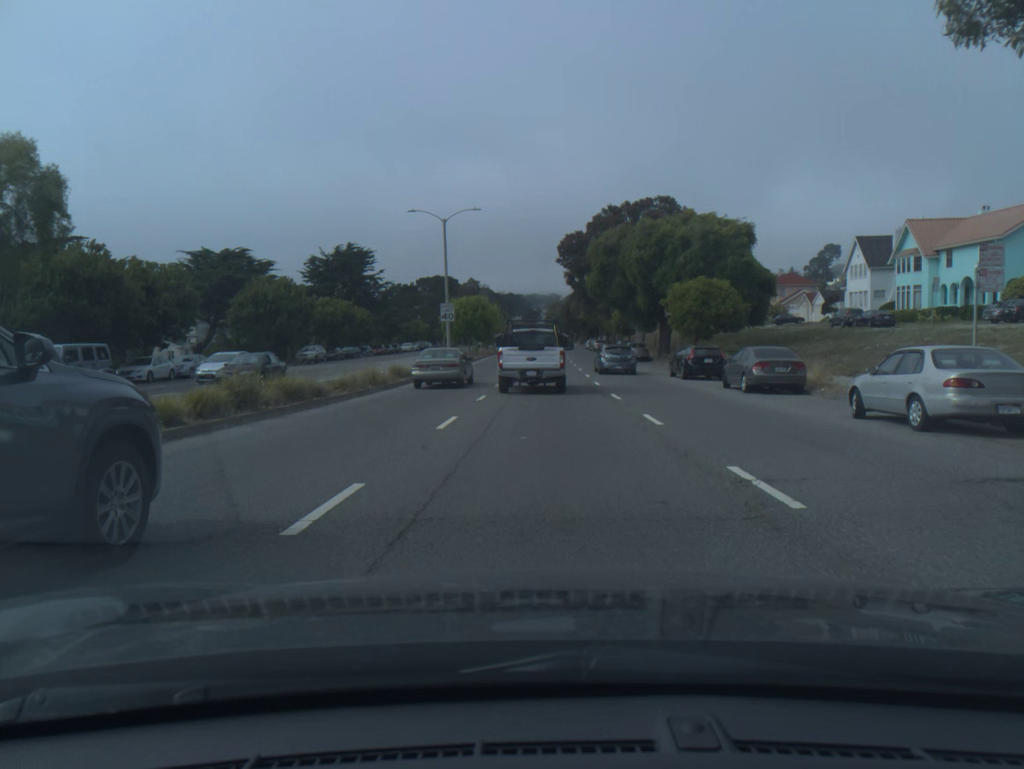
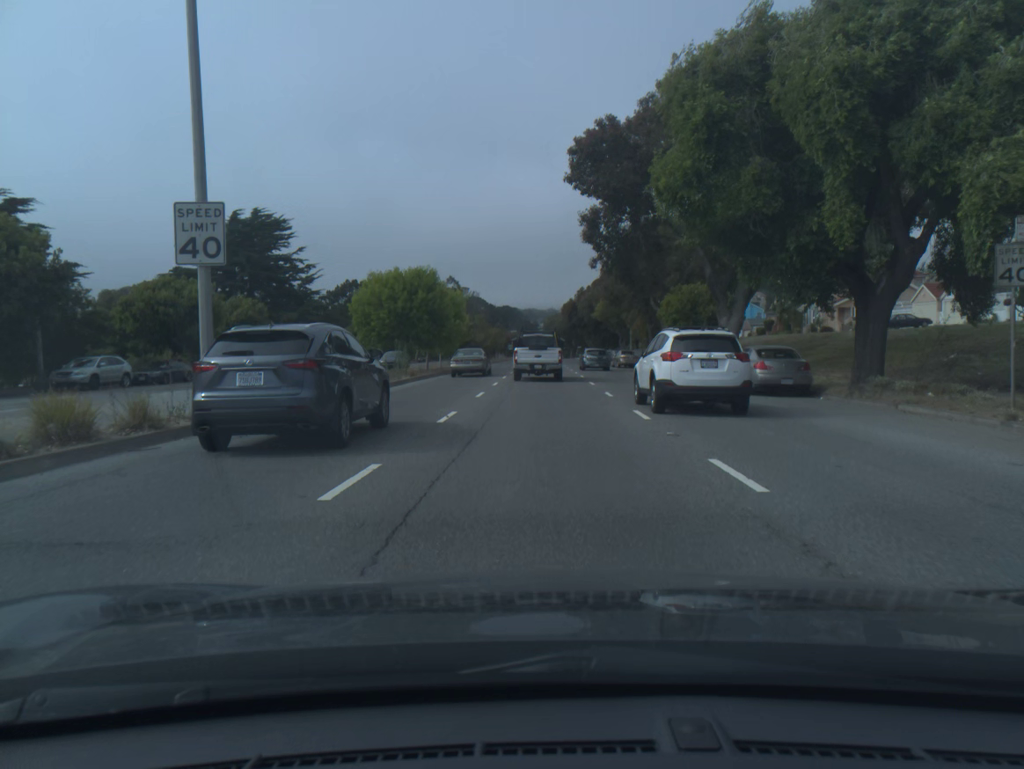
(+0.3, +35.5) m; 0°
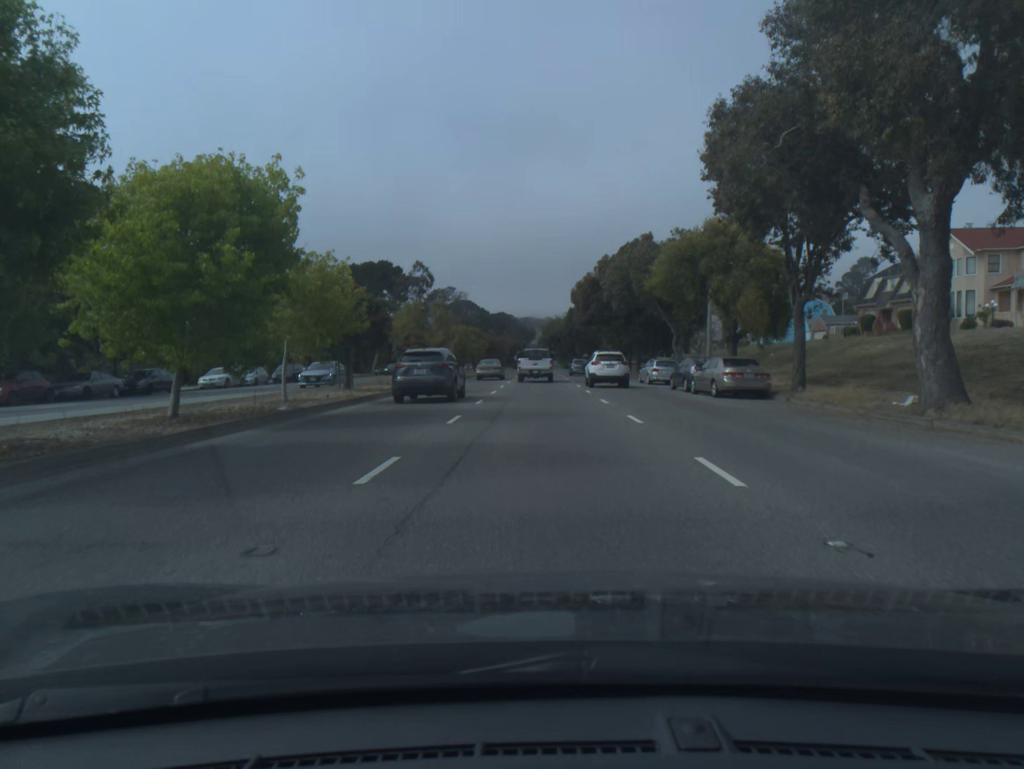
(0.0, +35.4) m; 0°
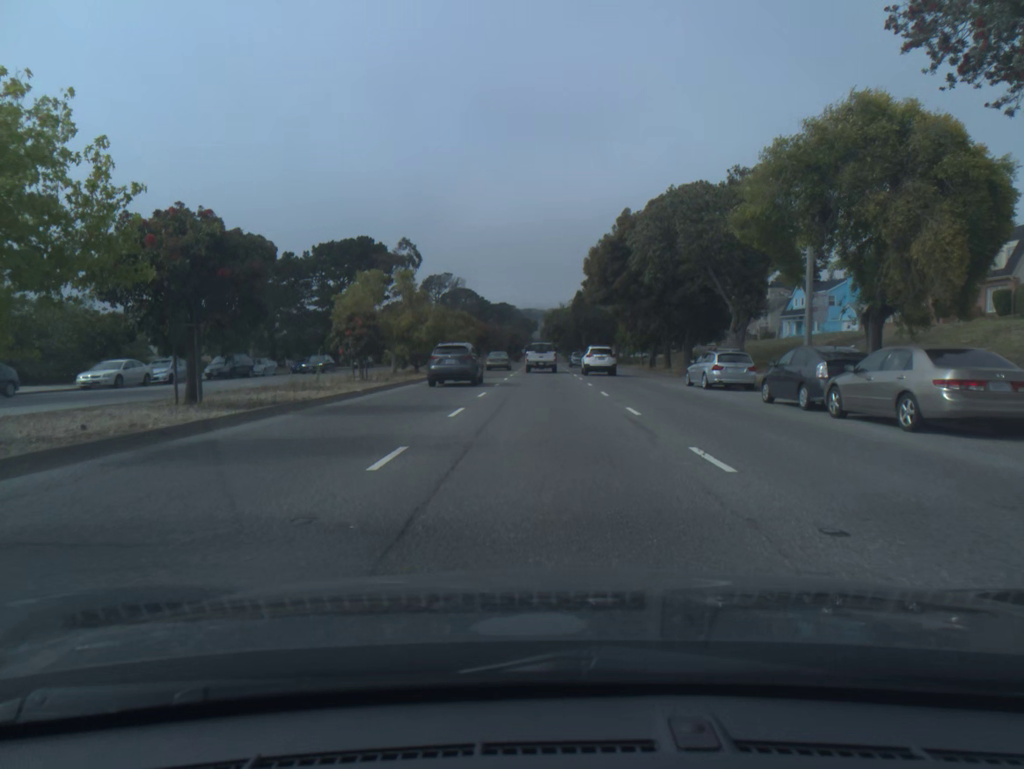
(0.0, +14.1) m; 0°
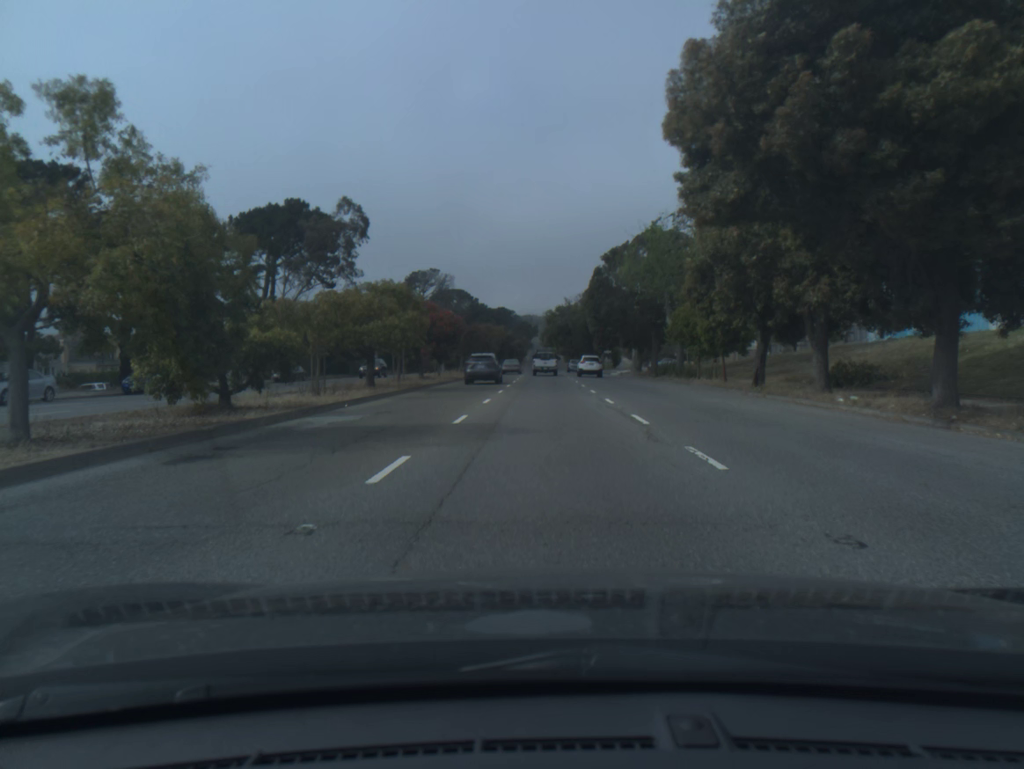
(0.0, +29.0) m; 0°
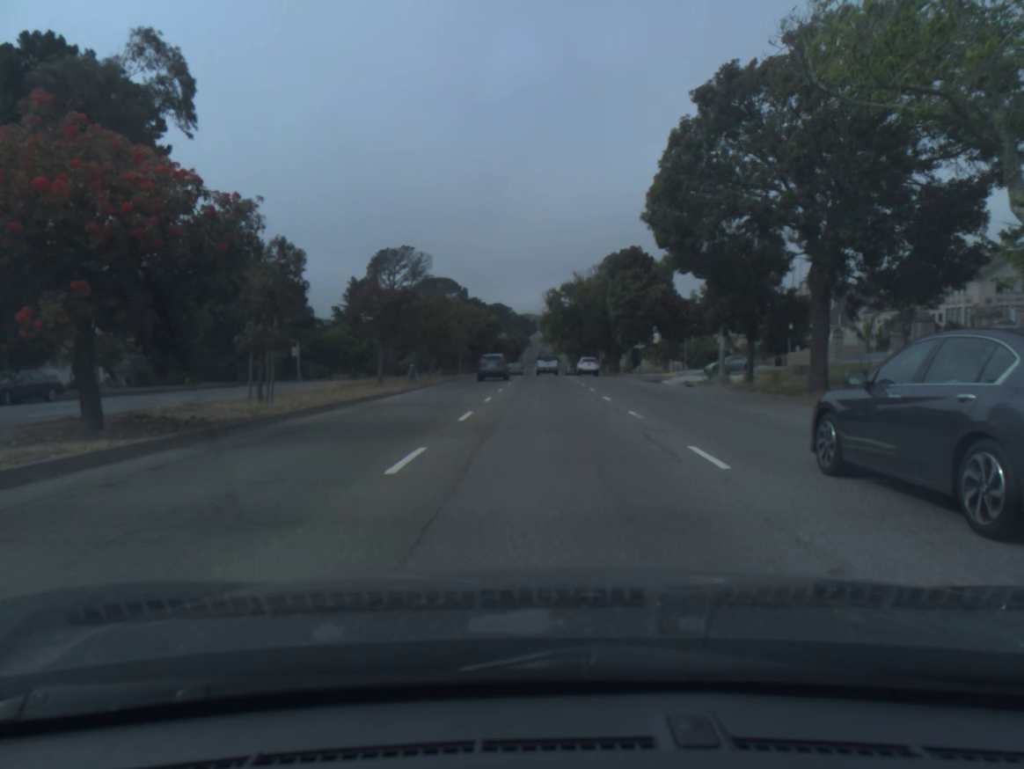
(+0.1, +35.8) m; 0°
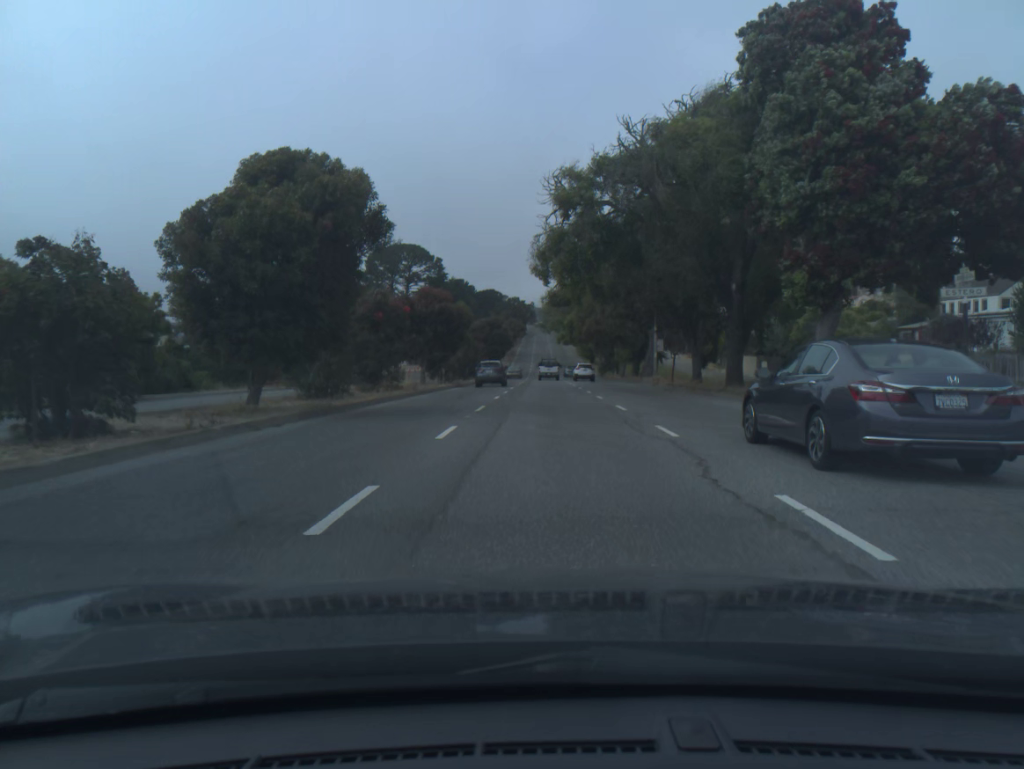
(0.0, +54.2) m; 0°
